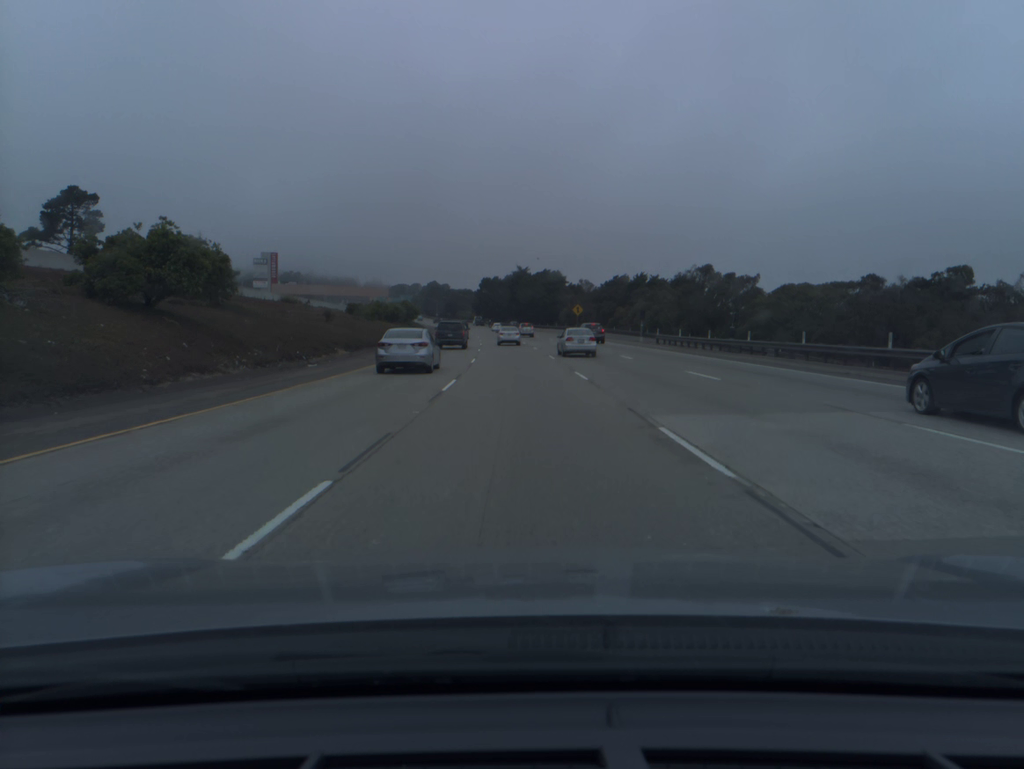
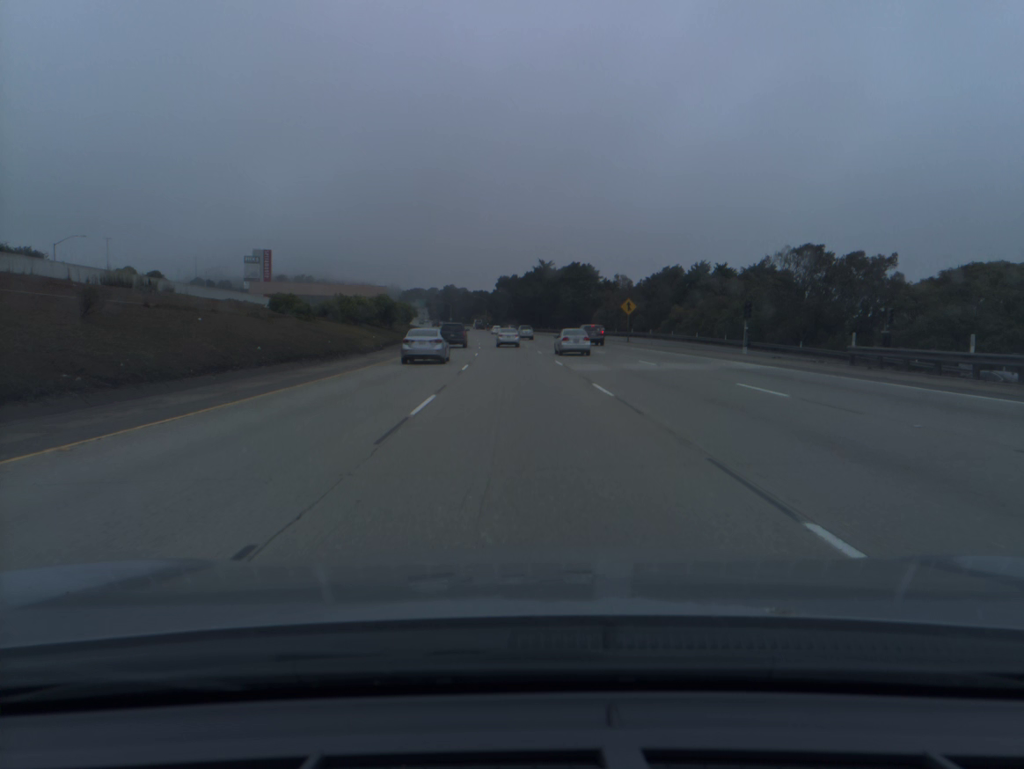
(-0.4, +34.8) m; -2°
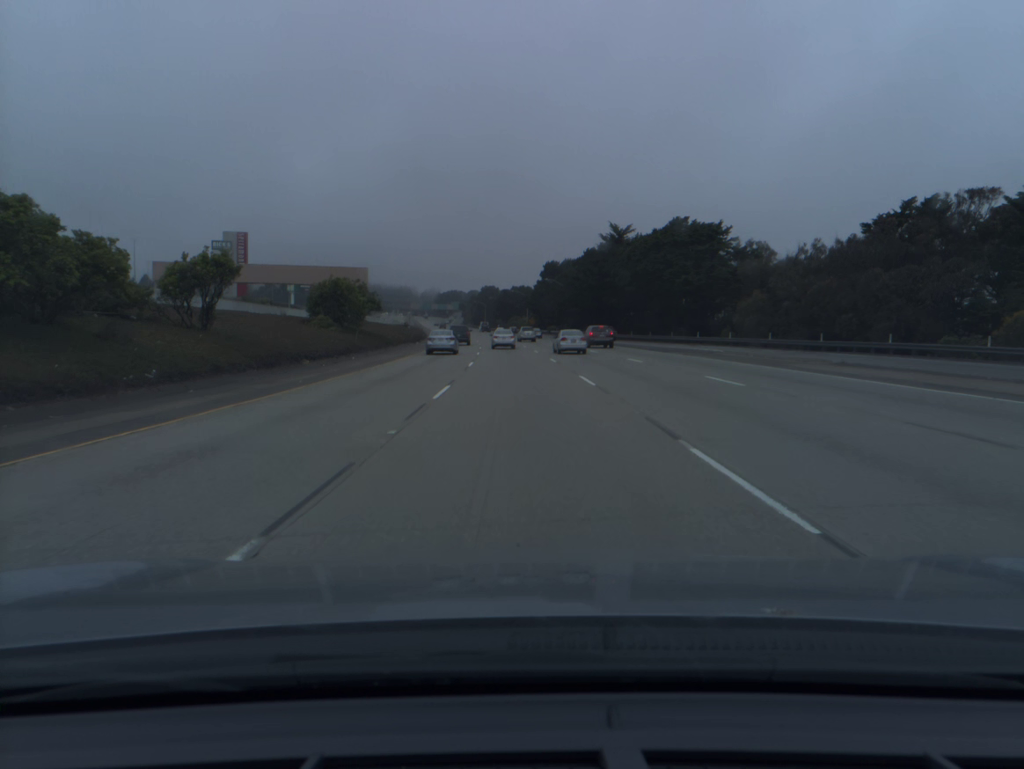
(-2.0, +69.3) m; -3°
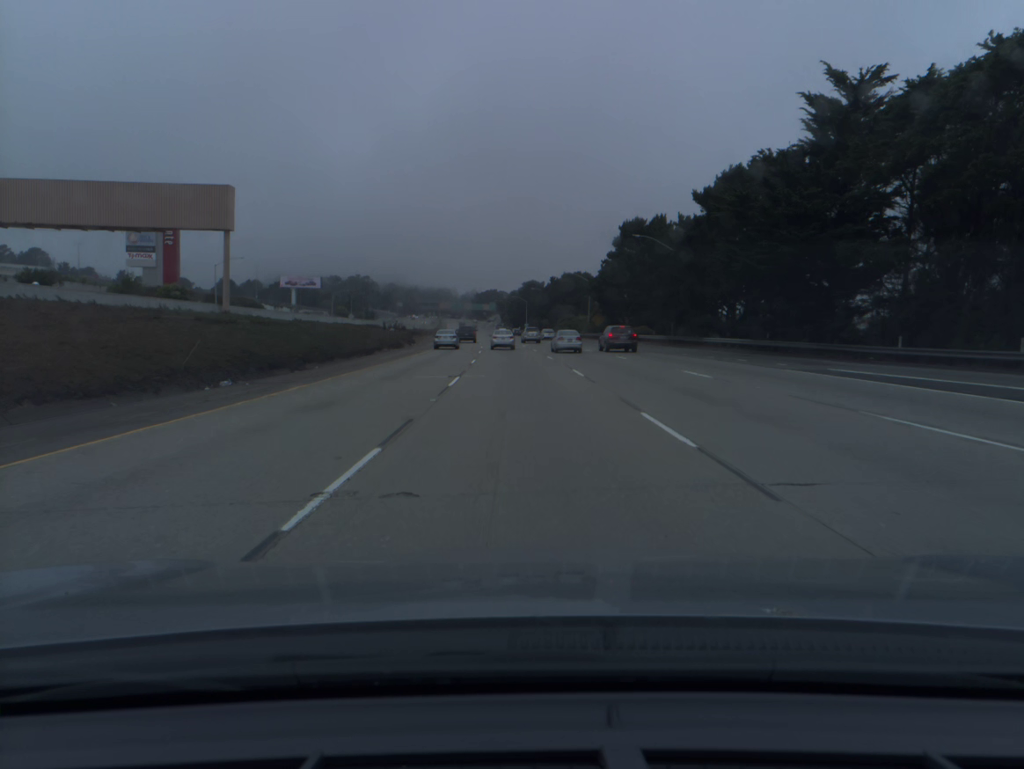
(-2.0, +69.1) m; -3°
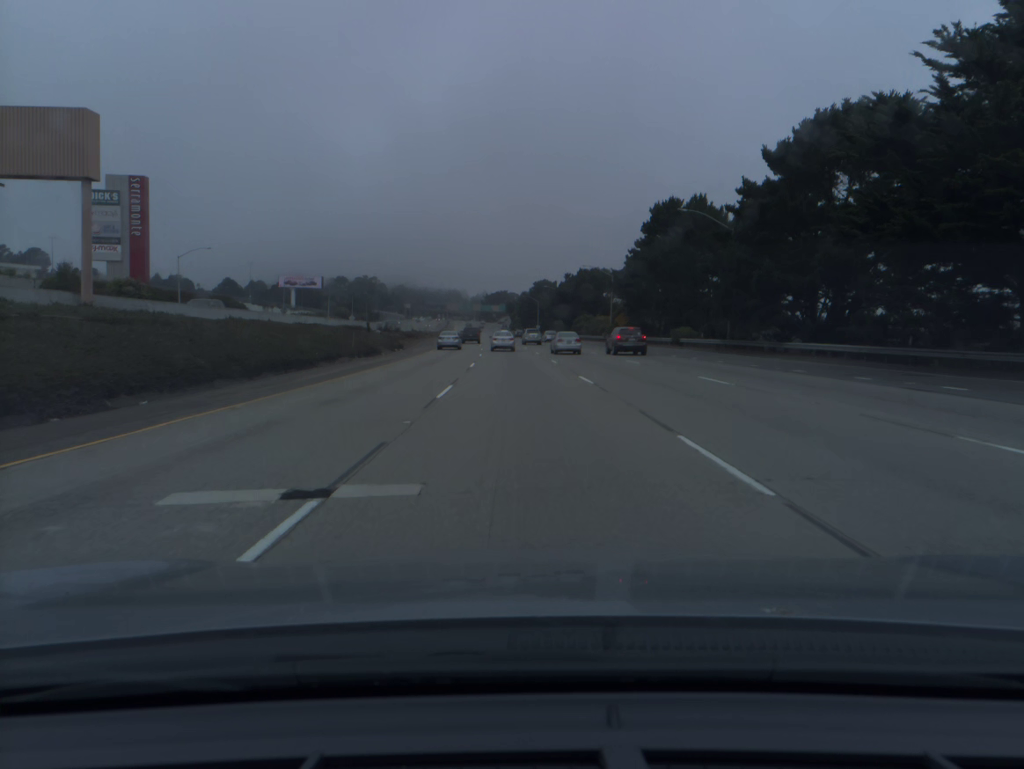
(-0.1, +17.3) m; -1°
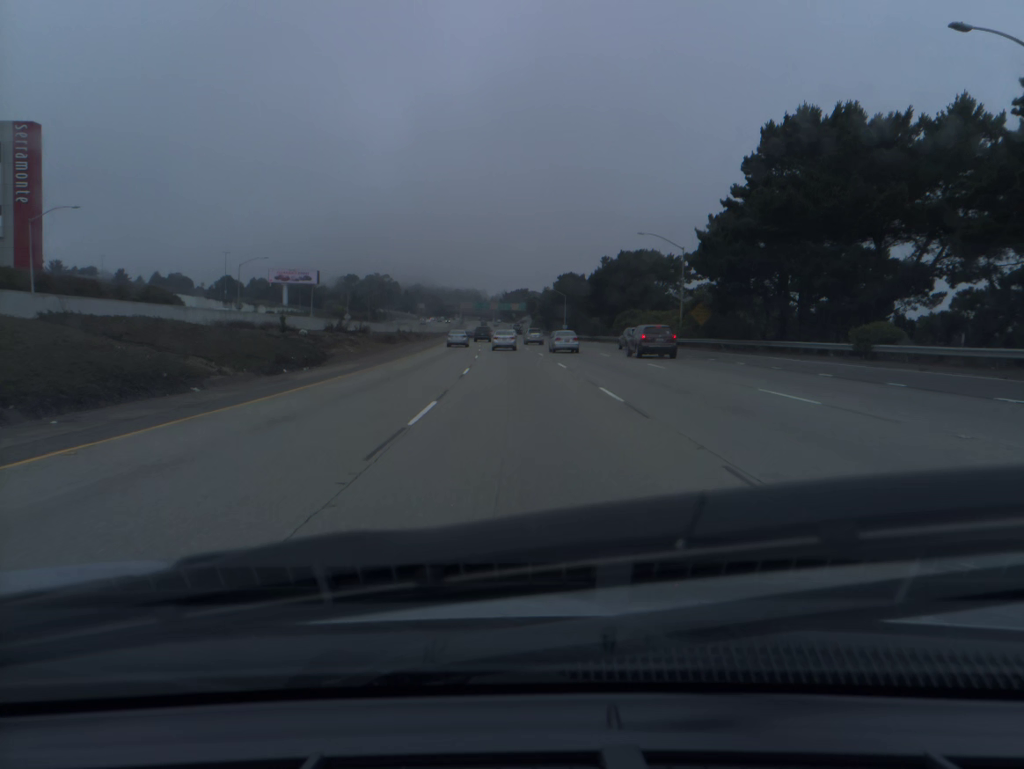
(-0.4, +34.6) m; -1°
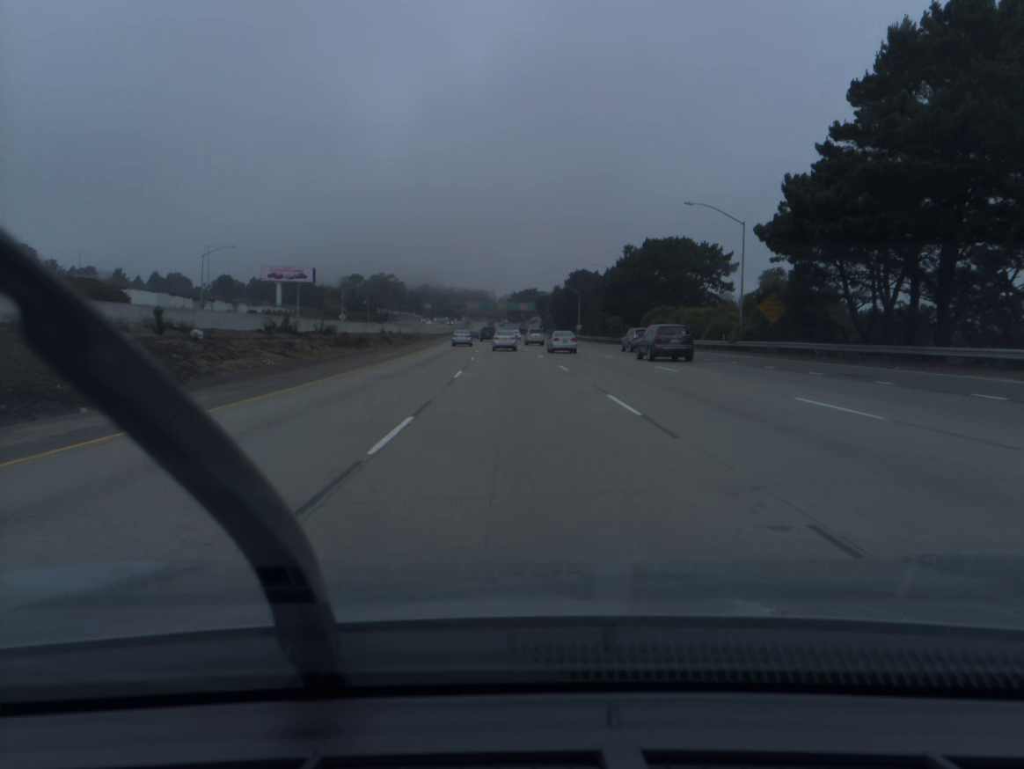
(-0.1, +17.3) m; -1°
